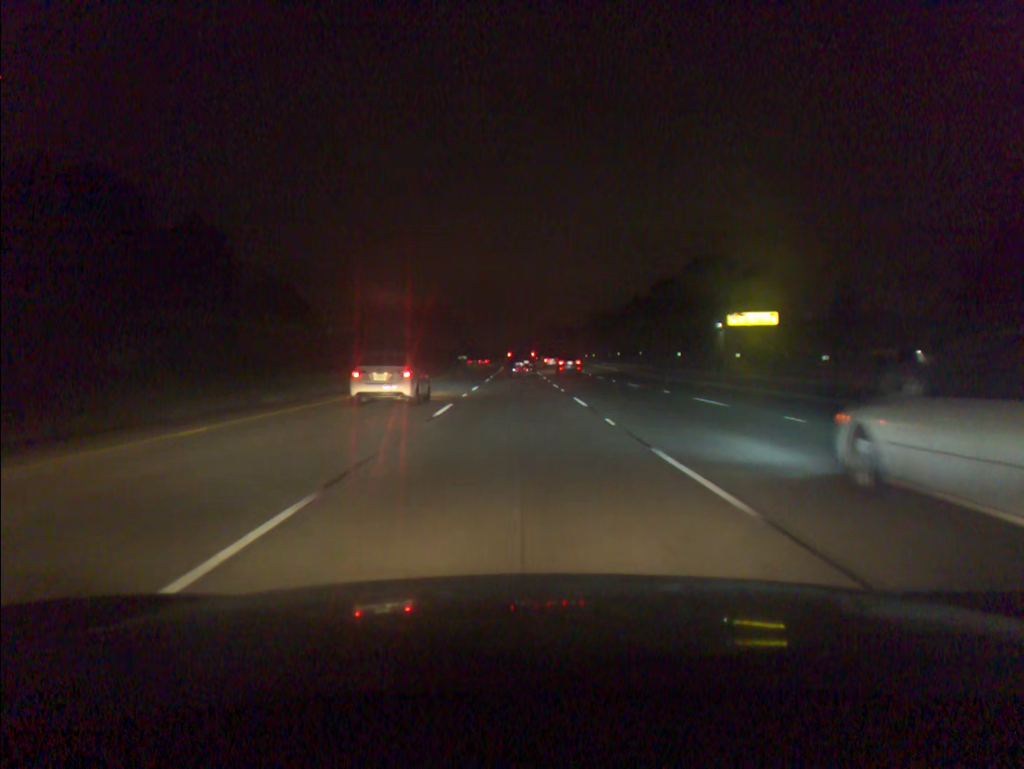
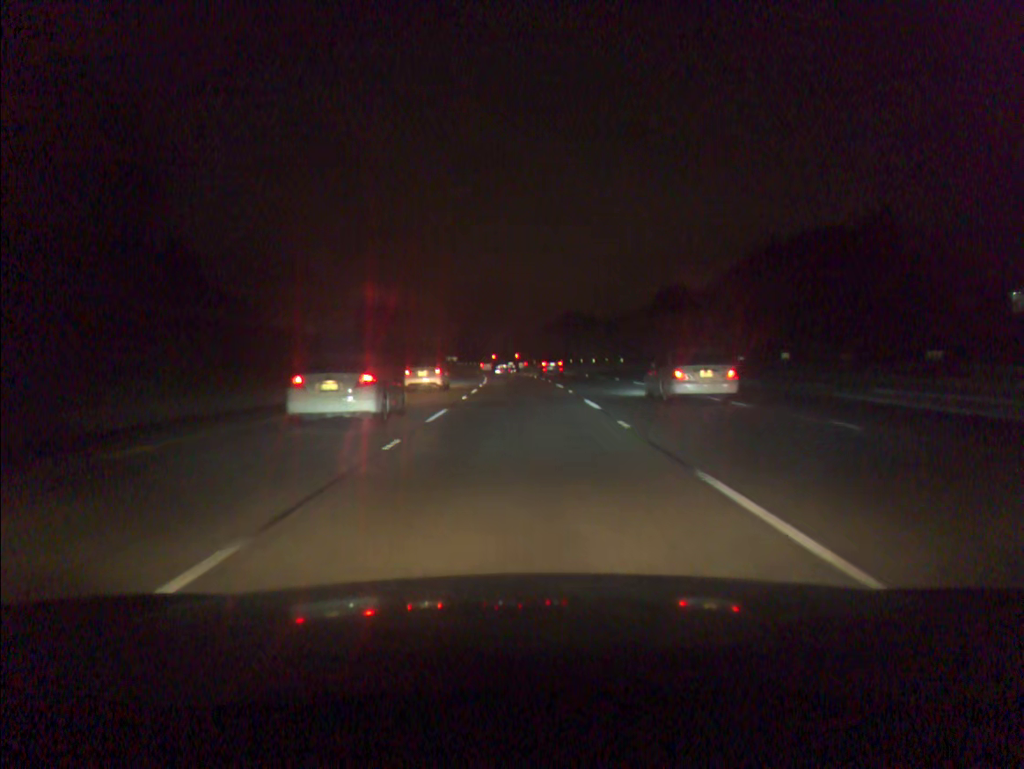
(-0.4, +75.0) m; 0°
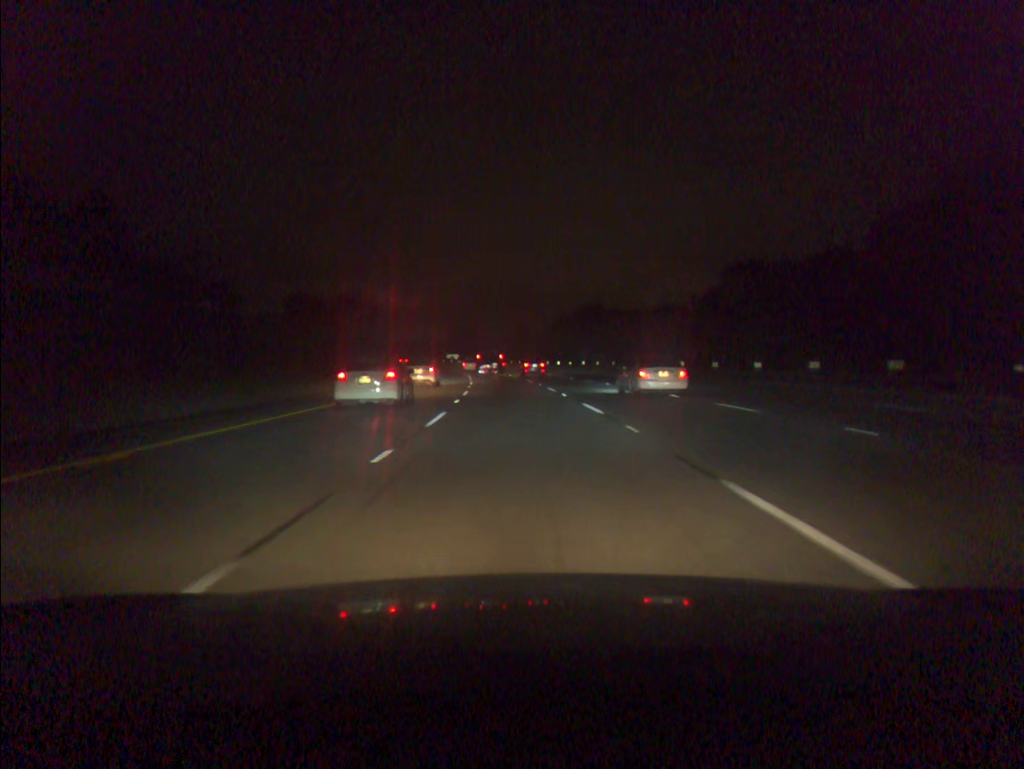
(-0.1, +30.0) m; -1°
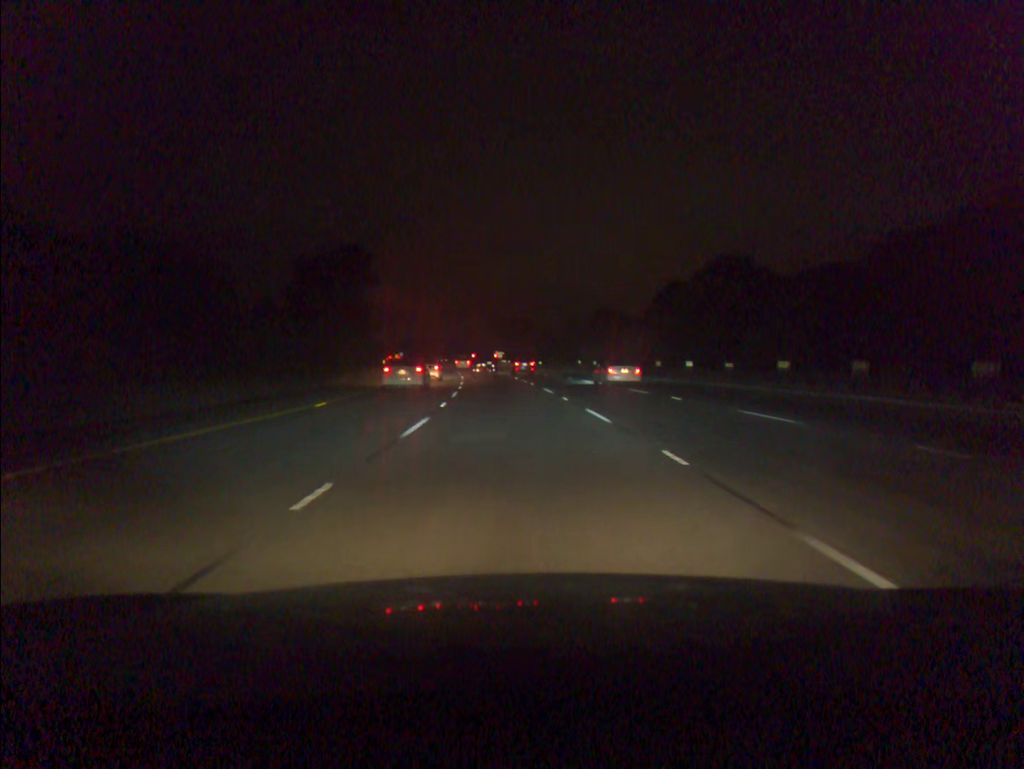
(-1.9, +60.8) m; -4°
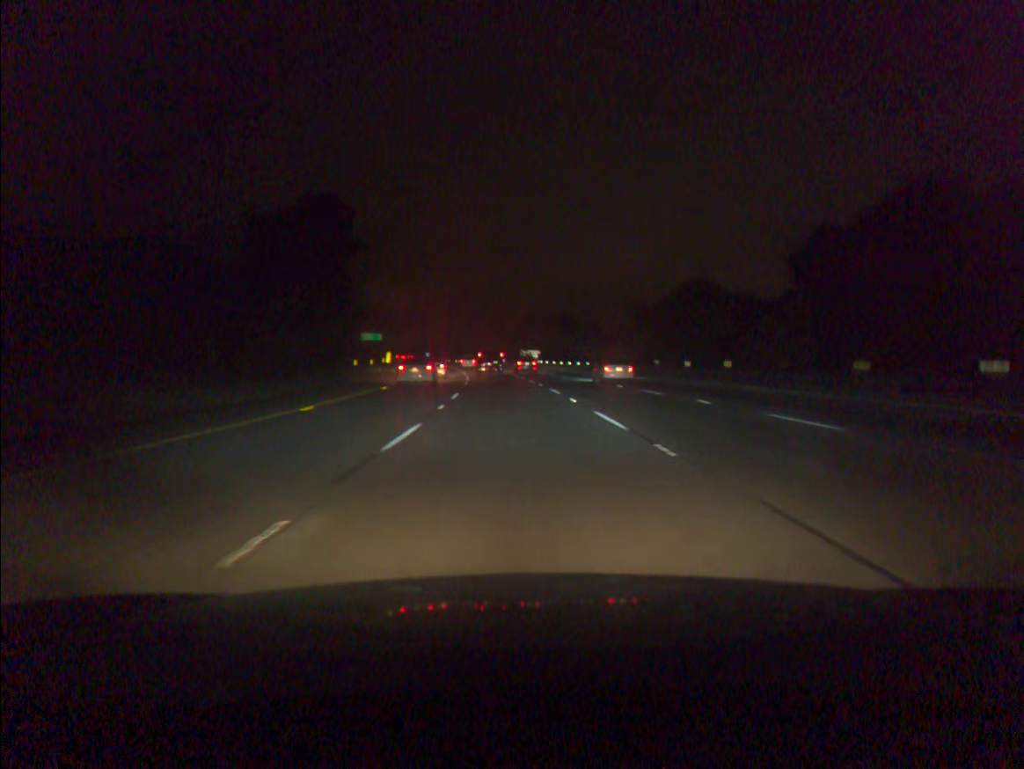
(-0.7, +31.1) m; -3°
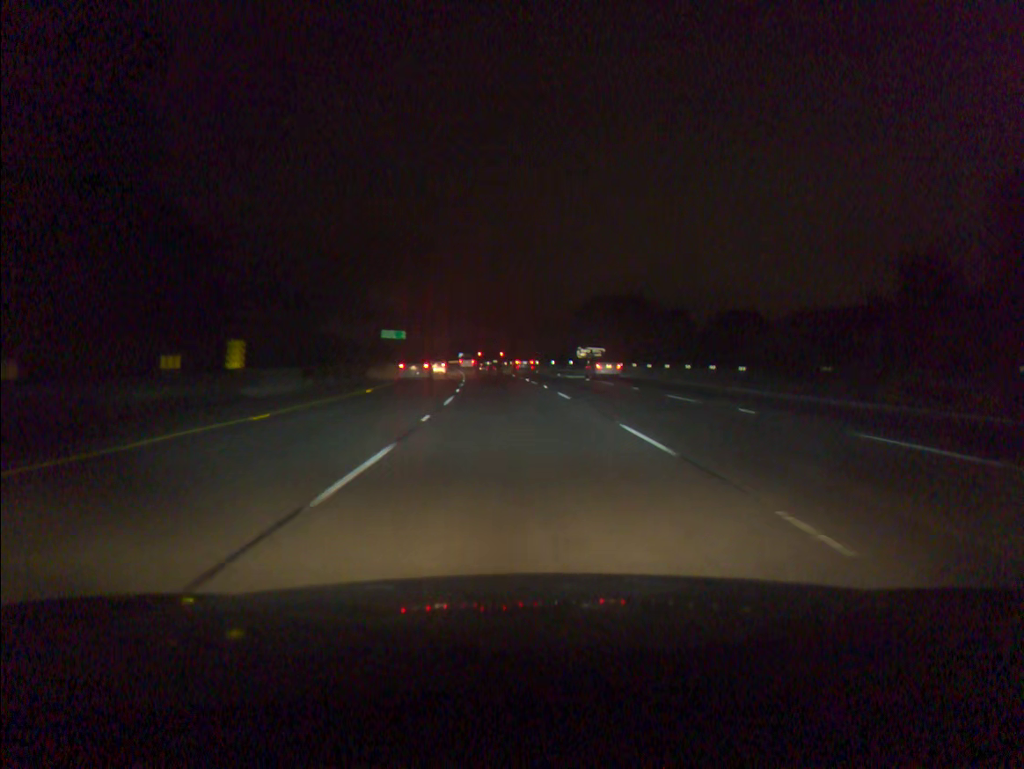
(-1.3, +47.6) m; -3°
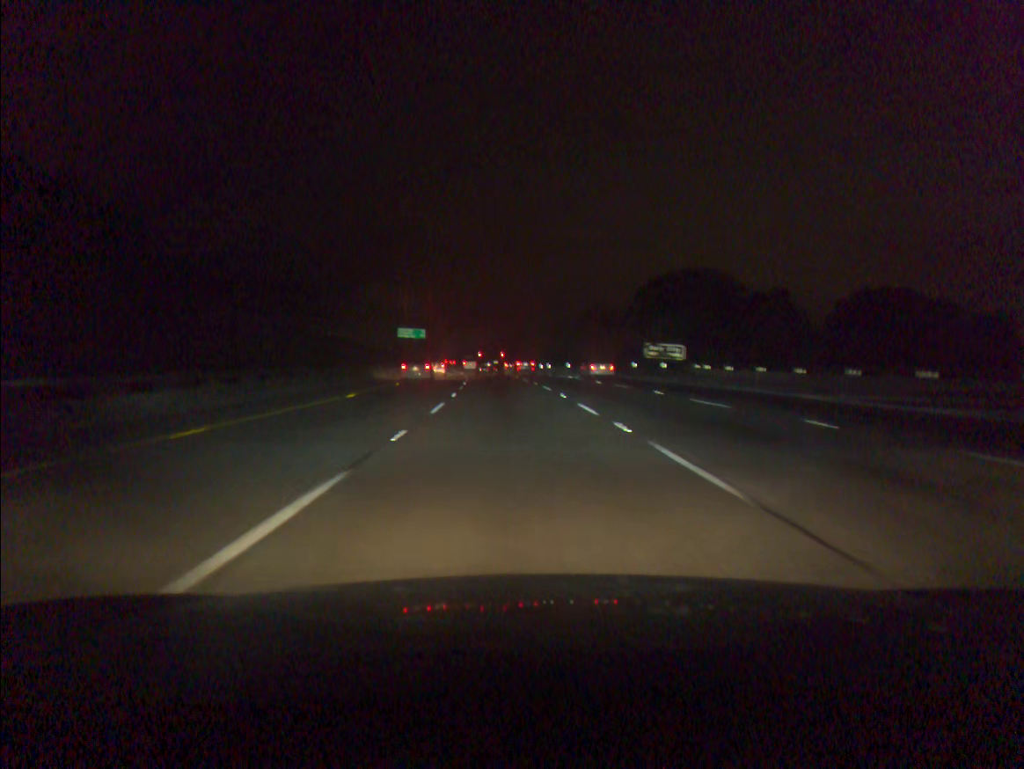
(-0.7, +32.3) m; -3°
